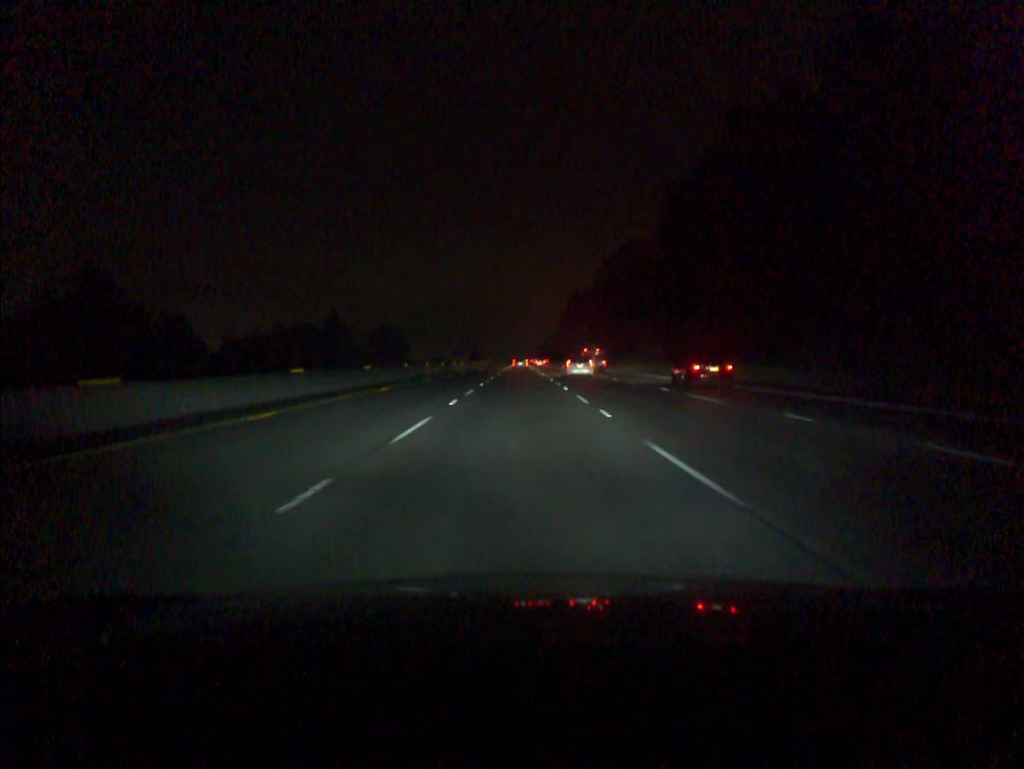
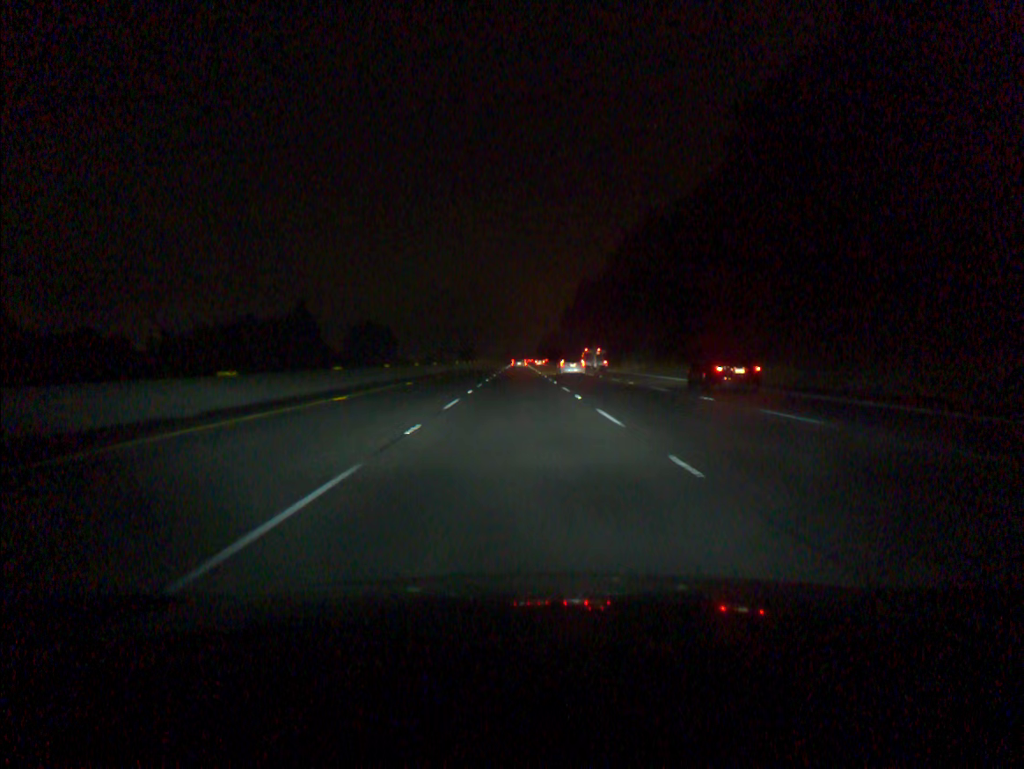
(0.0, +36.5) m; 0°
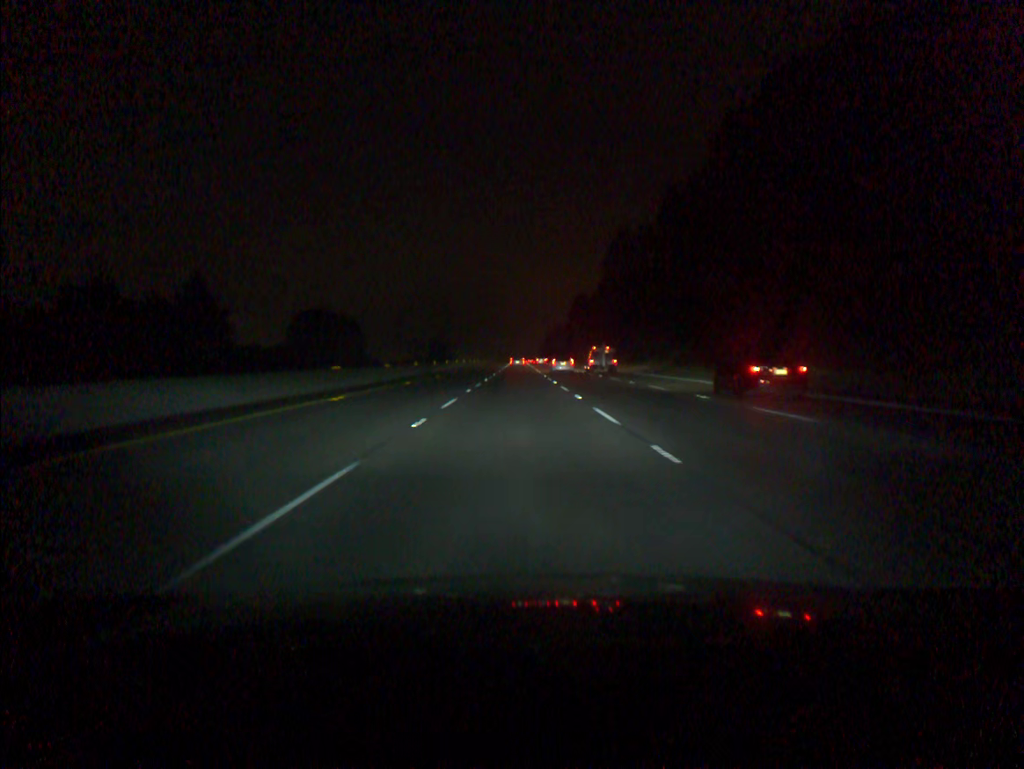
(0.0, +73.1) m; 0°
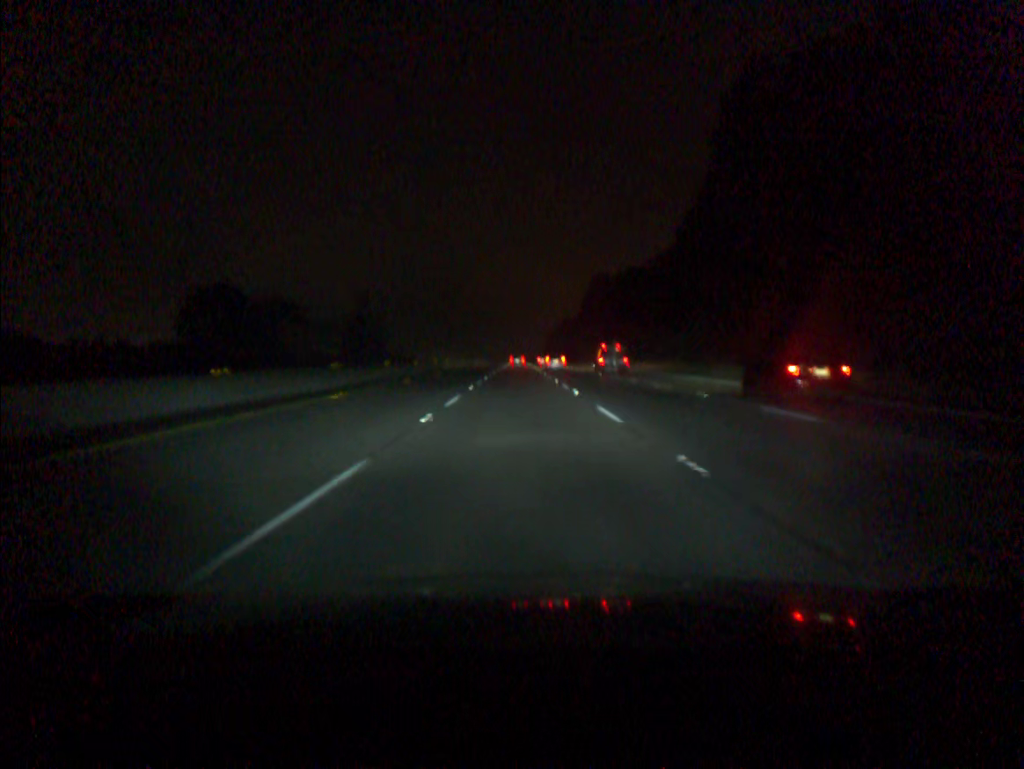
(-0.1, +73.1) m; 0°
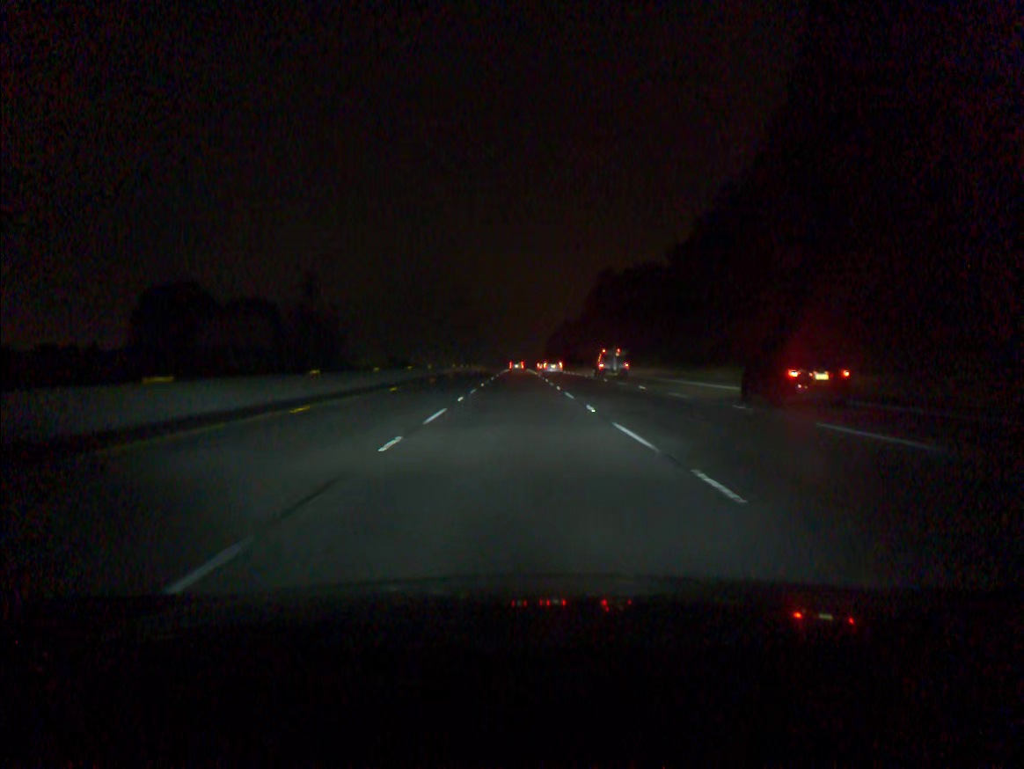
(0.0, +18.3) m; 0°
